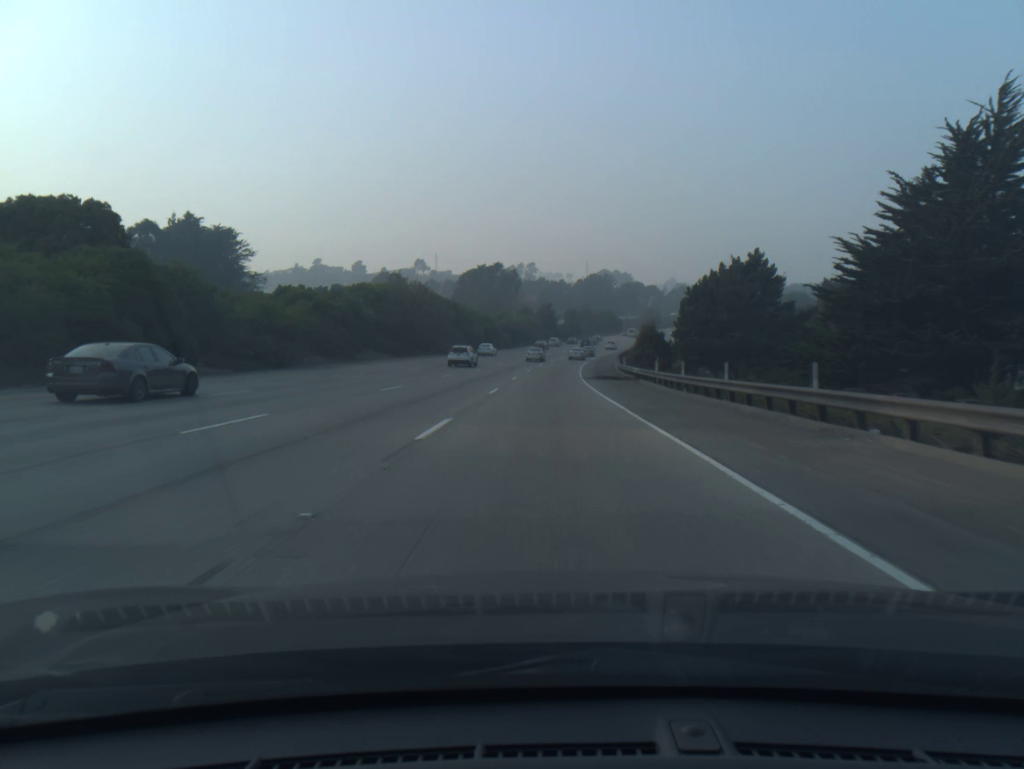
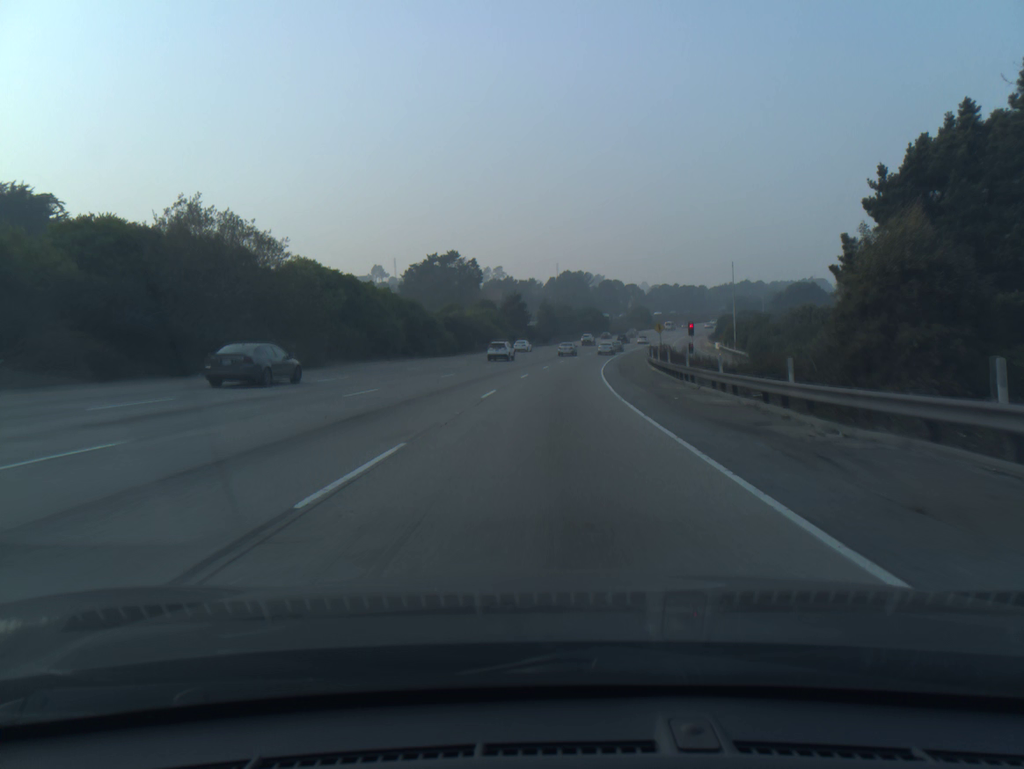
(+0.7, +48.9) m; +2°
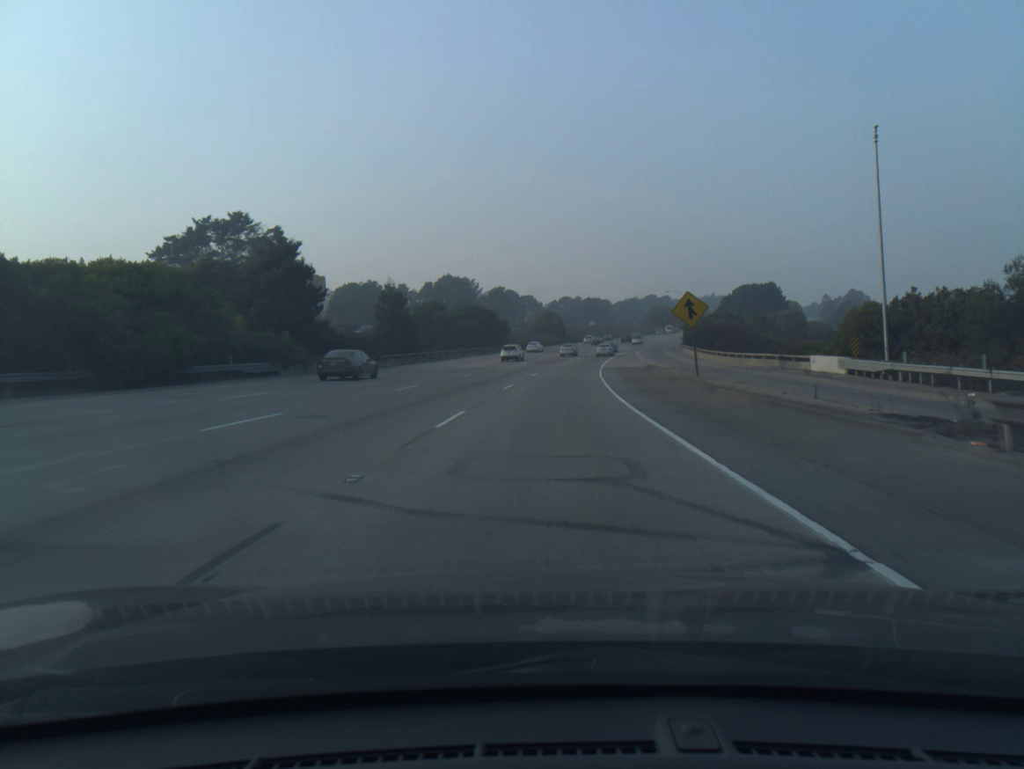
(+5.4, +80.3) m; +8°
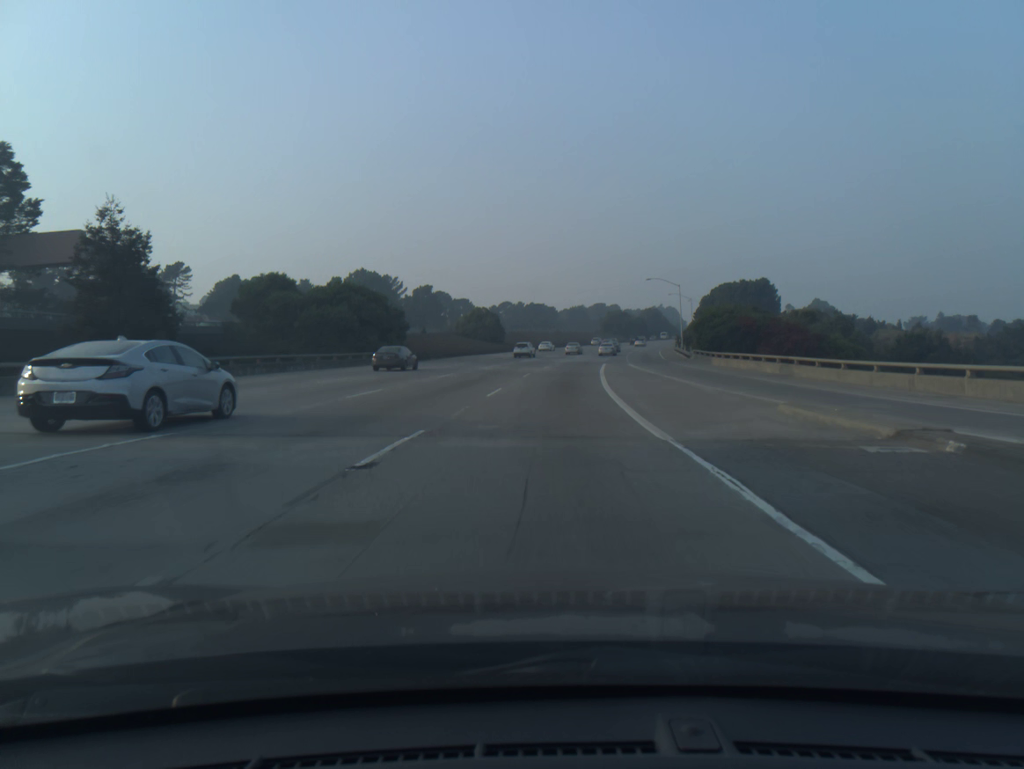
(+1.9, +47.7) m; +4°
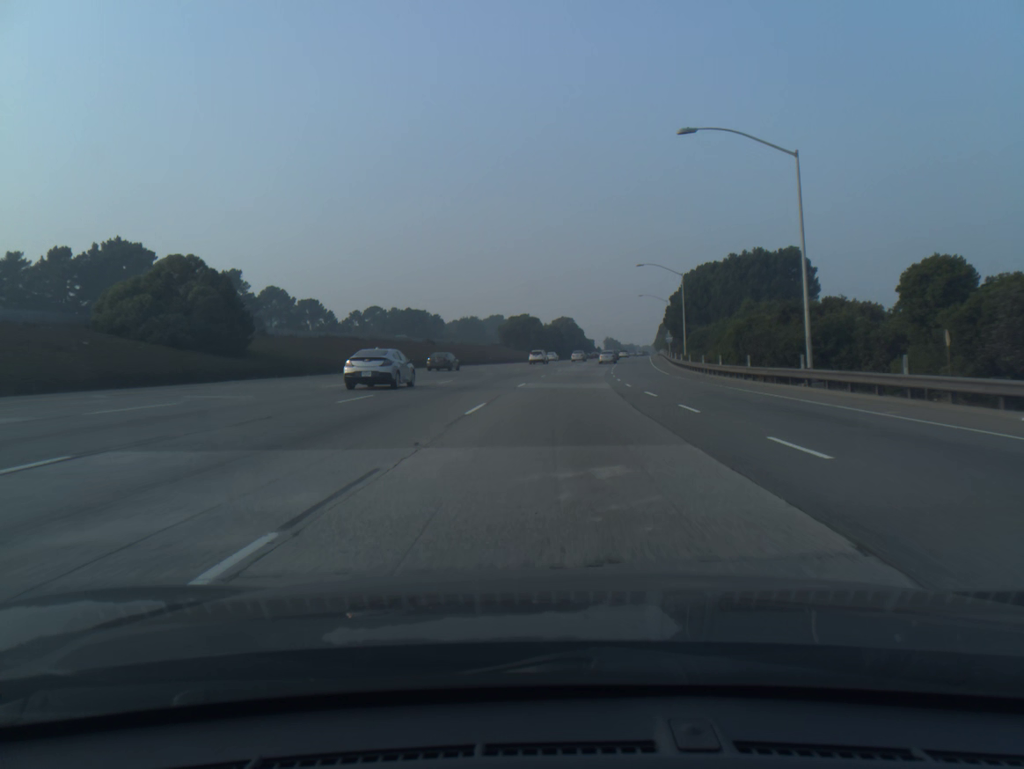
(+5.0, +79.0) m; +8°
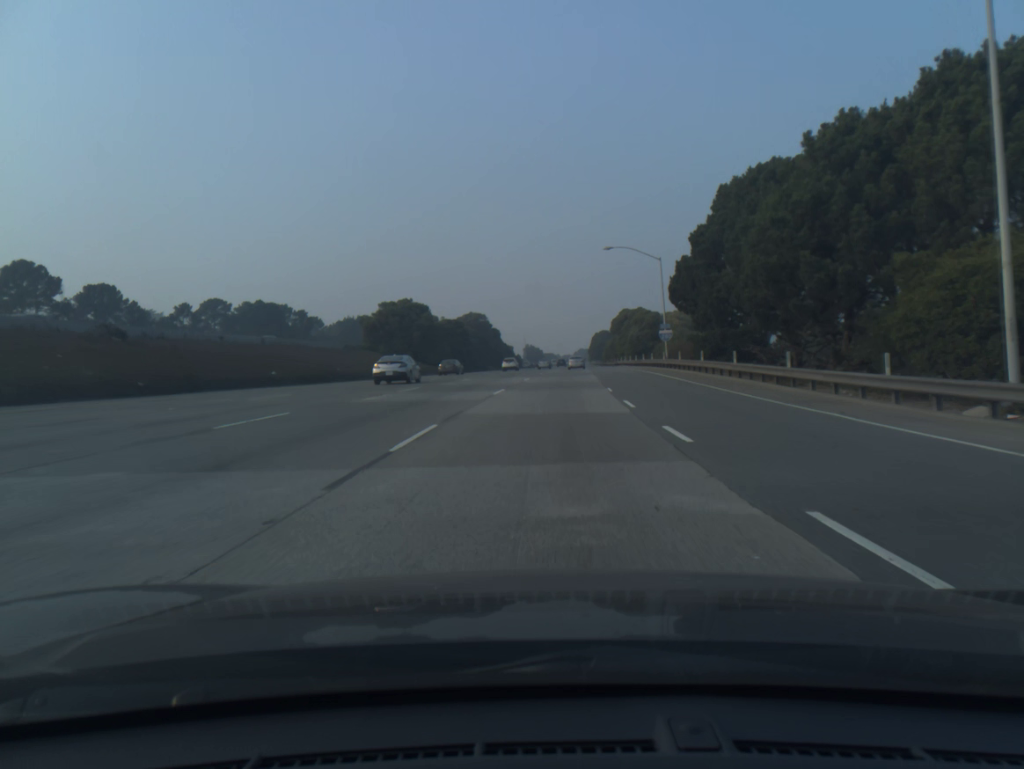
(+3.6, +63.7) m; +6°
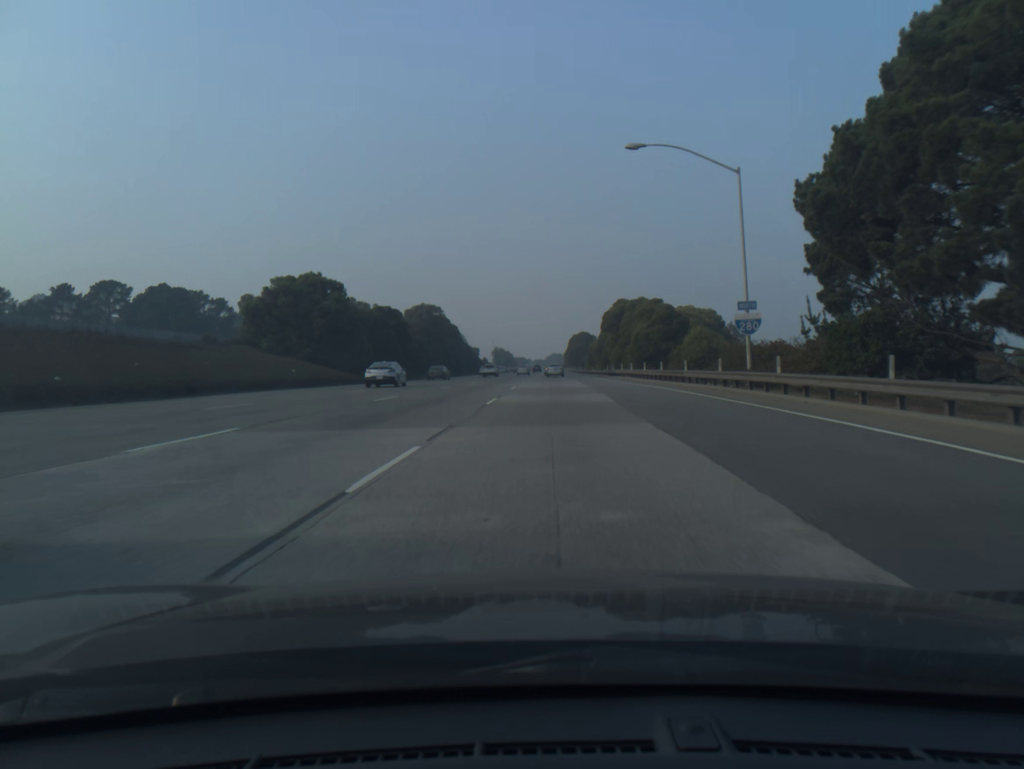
(+0.6, +32.0) m; +2°
